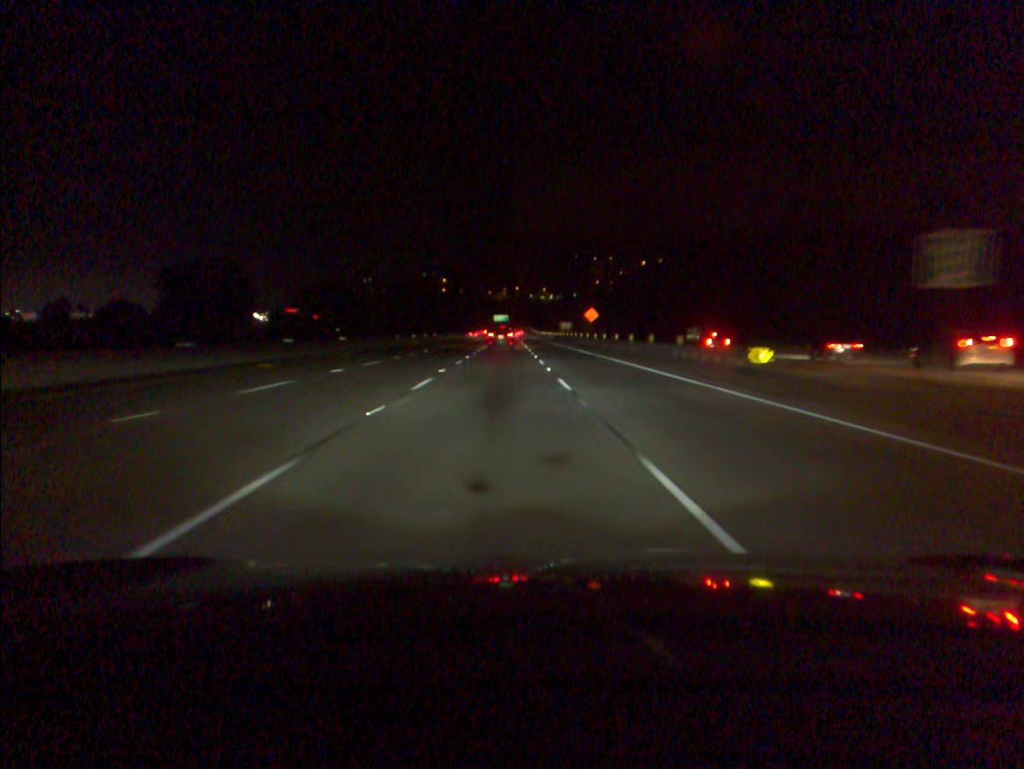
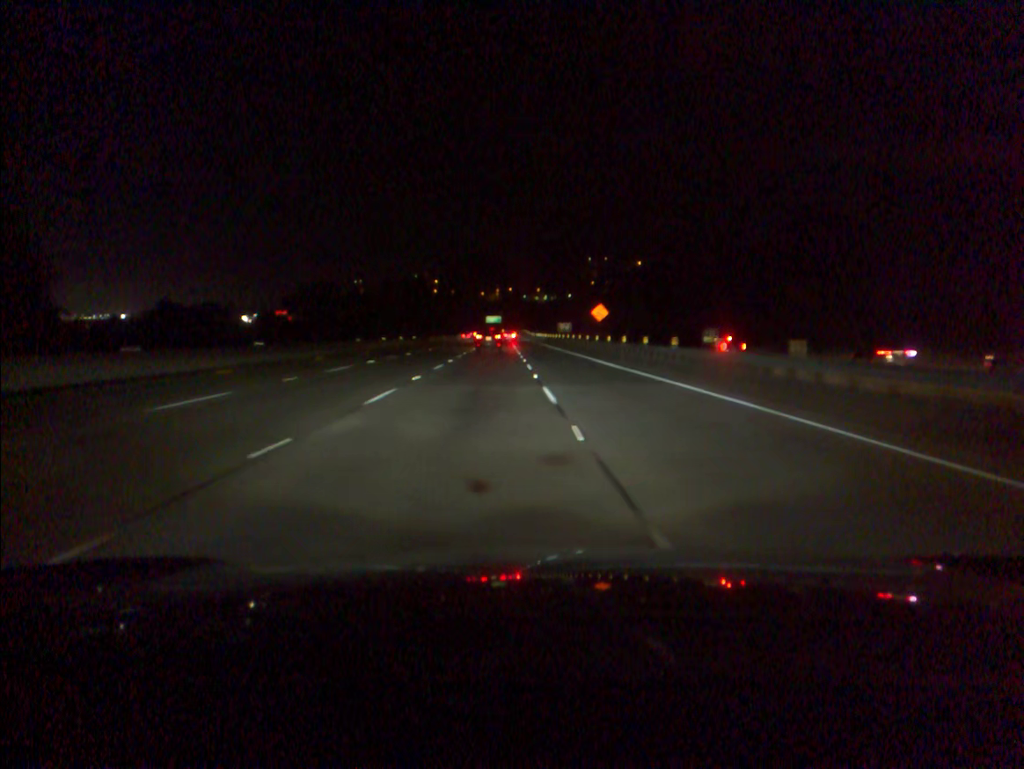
(+0.1, +17.7) m; 0°
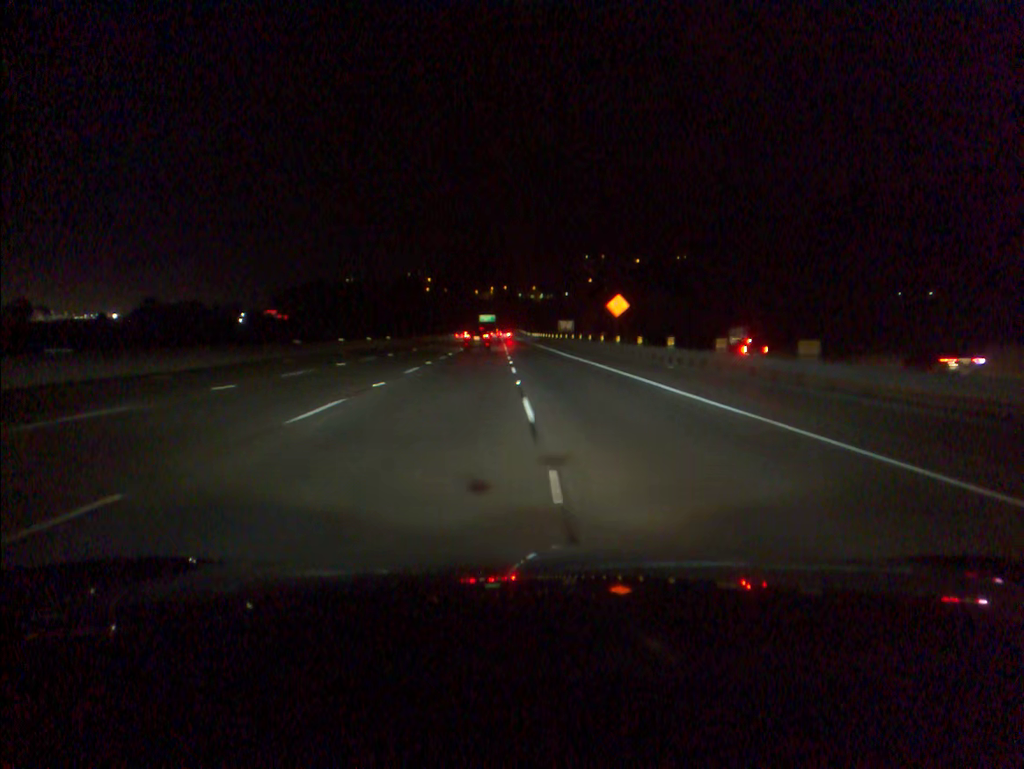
(+0.1, +17.8) m; 0°
